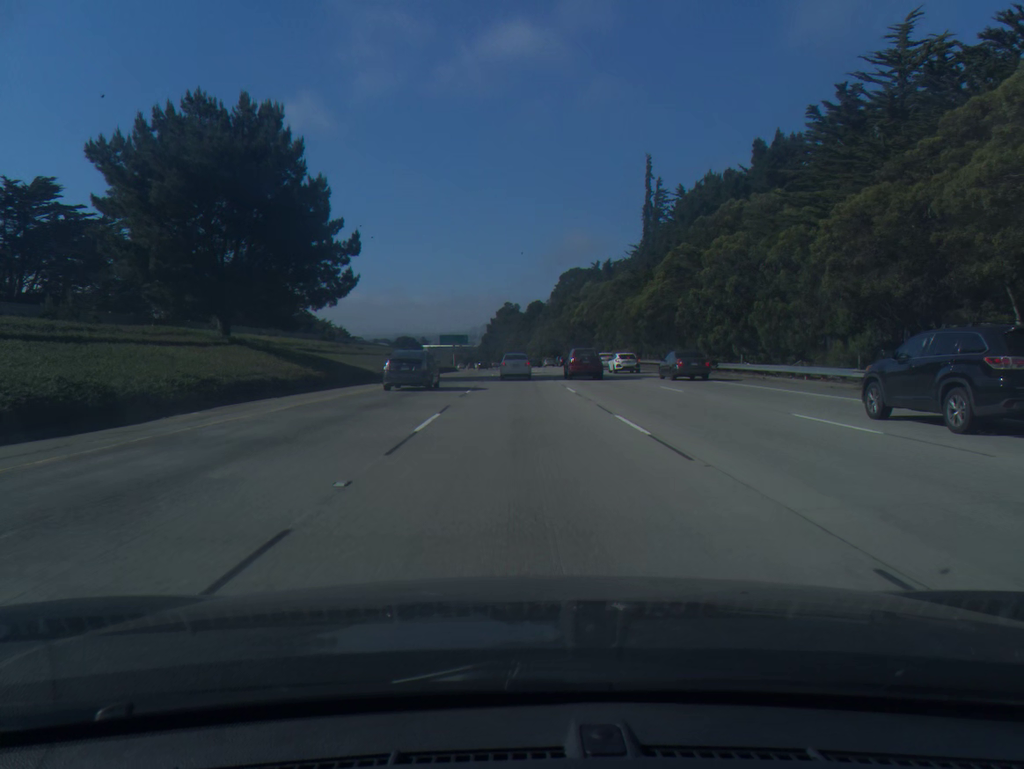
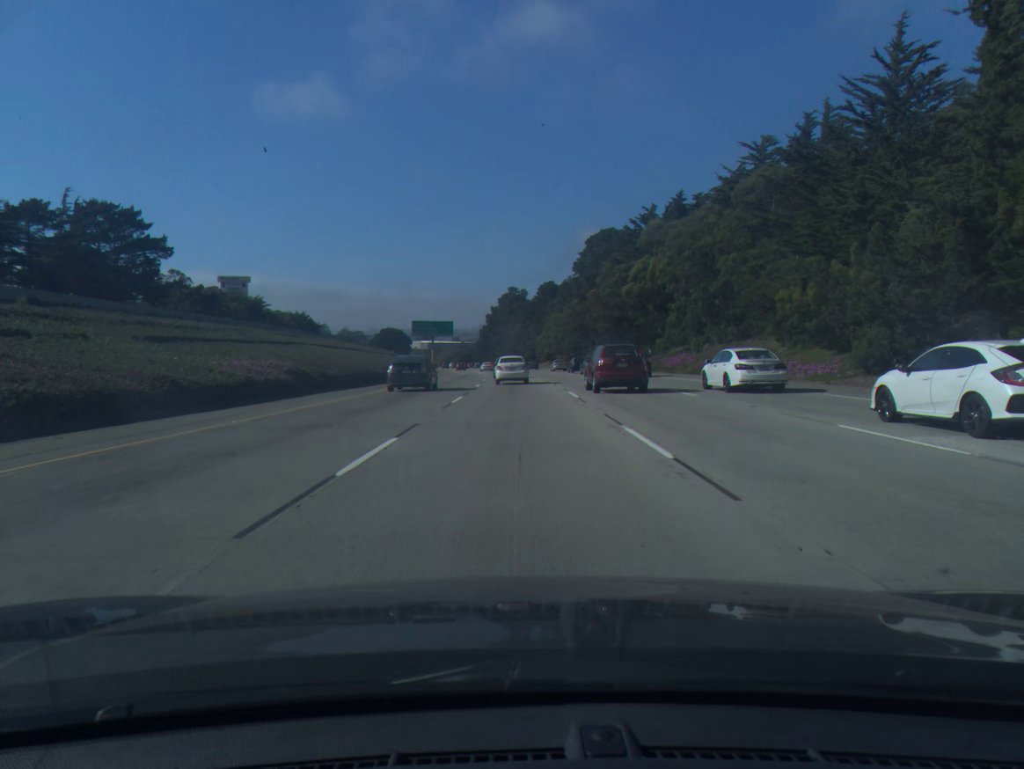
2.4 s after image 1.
(0.0, +61.4) m; 0°
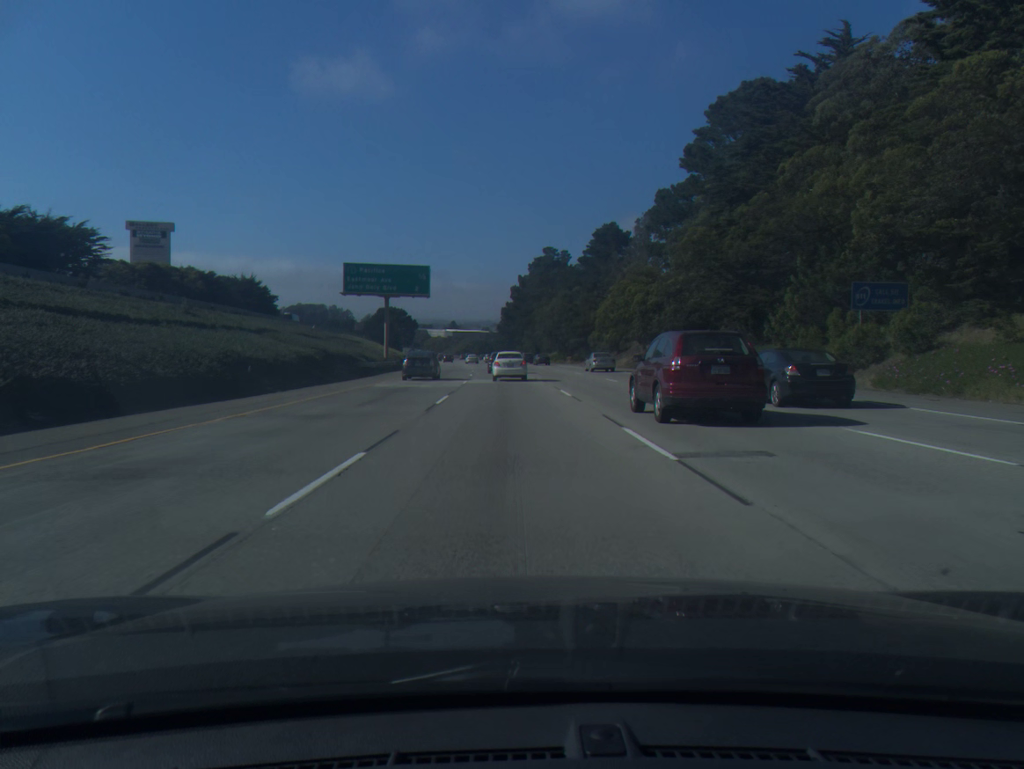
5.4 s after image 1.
(-1.2, +73.4) m; -2°
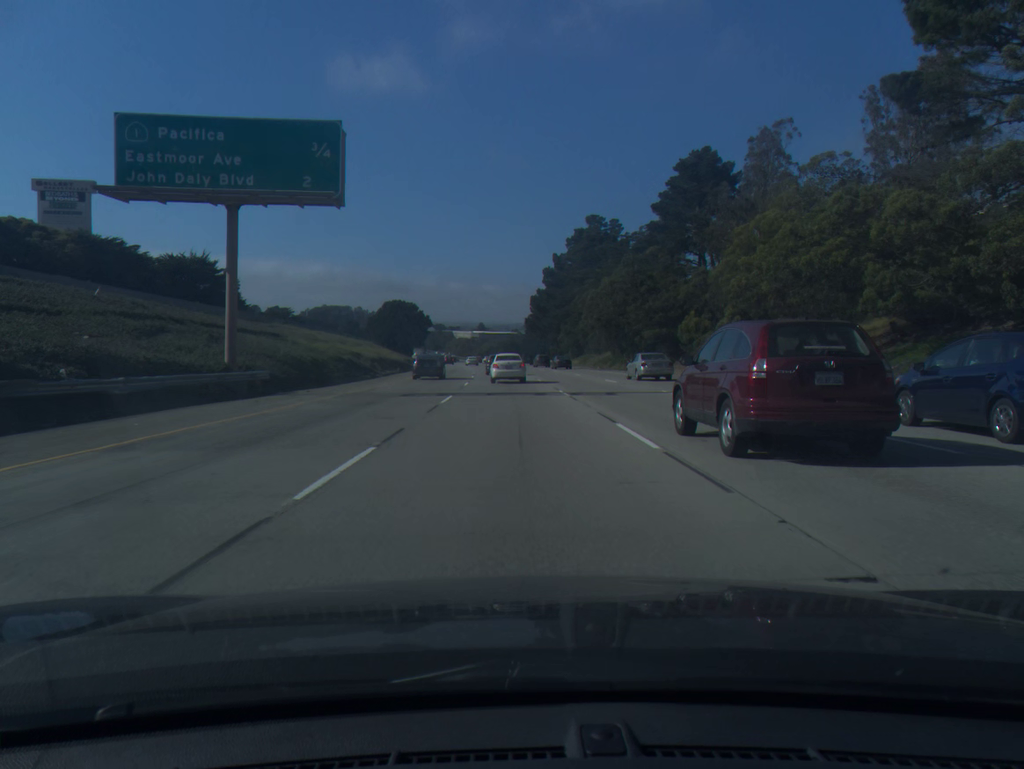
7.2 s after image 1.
(-0.8, +42.7) m; -2°
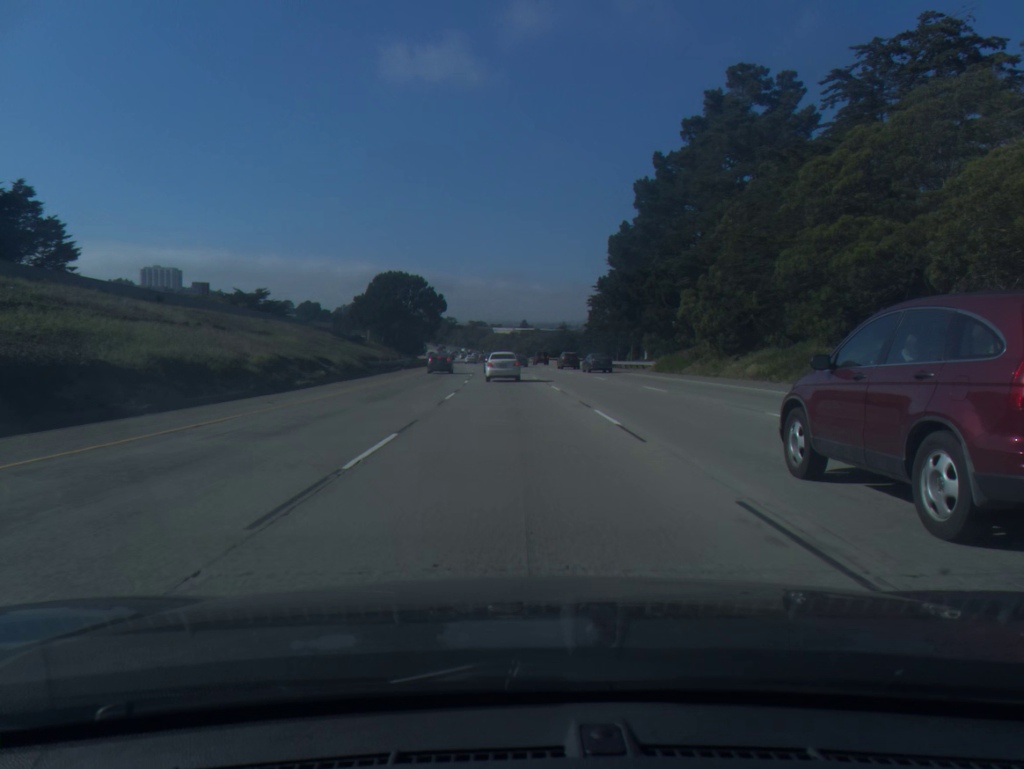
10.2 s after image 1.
(-2.0, +69.5) m; -3°
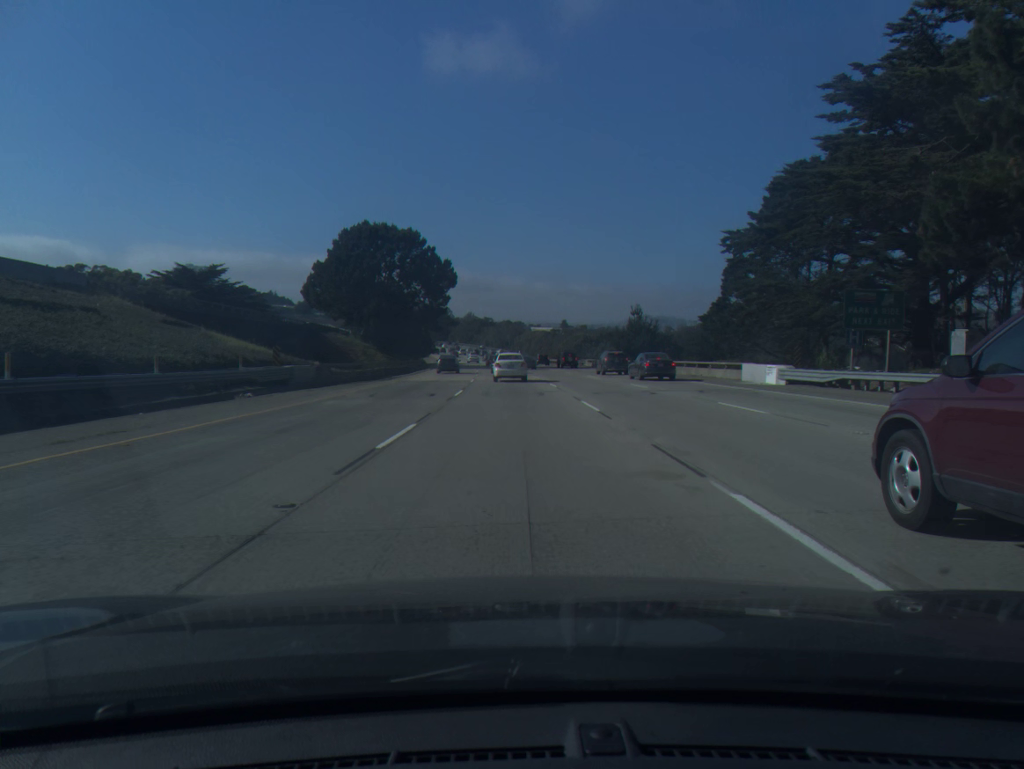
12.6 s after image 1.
(-1.3, +54.3) m; -3°
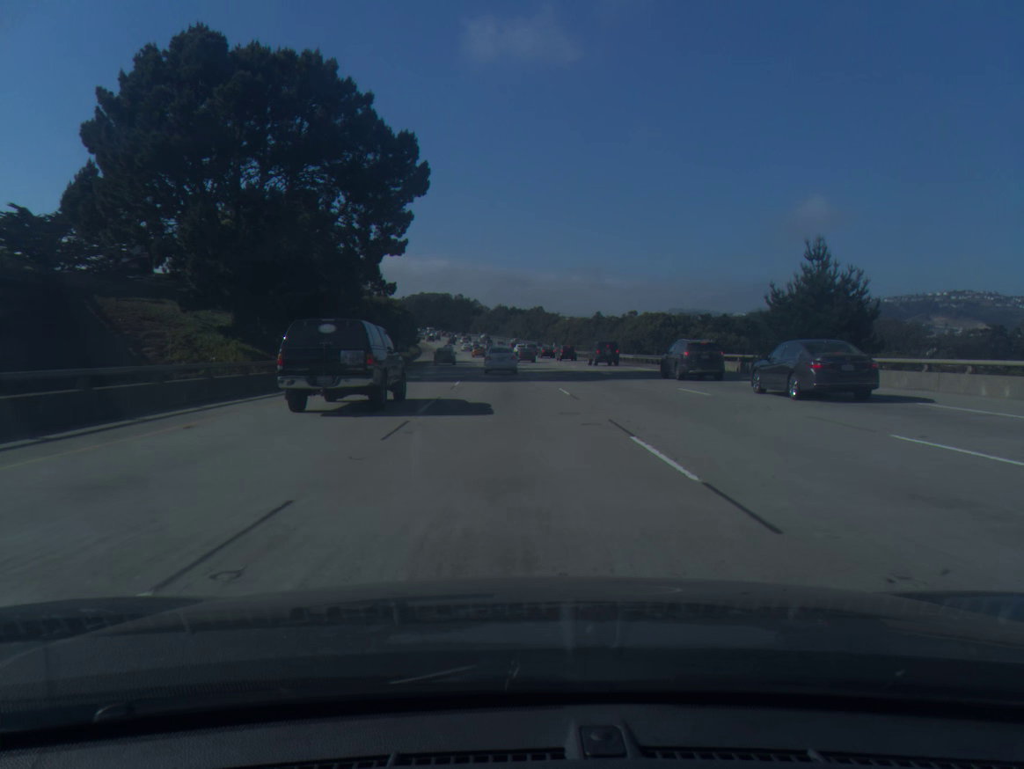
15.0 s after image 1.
(-0.9, +53.8) m; -2°
